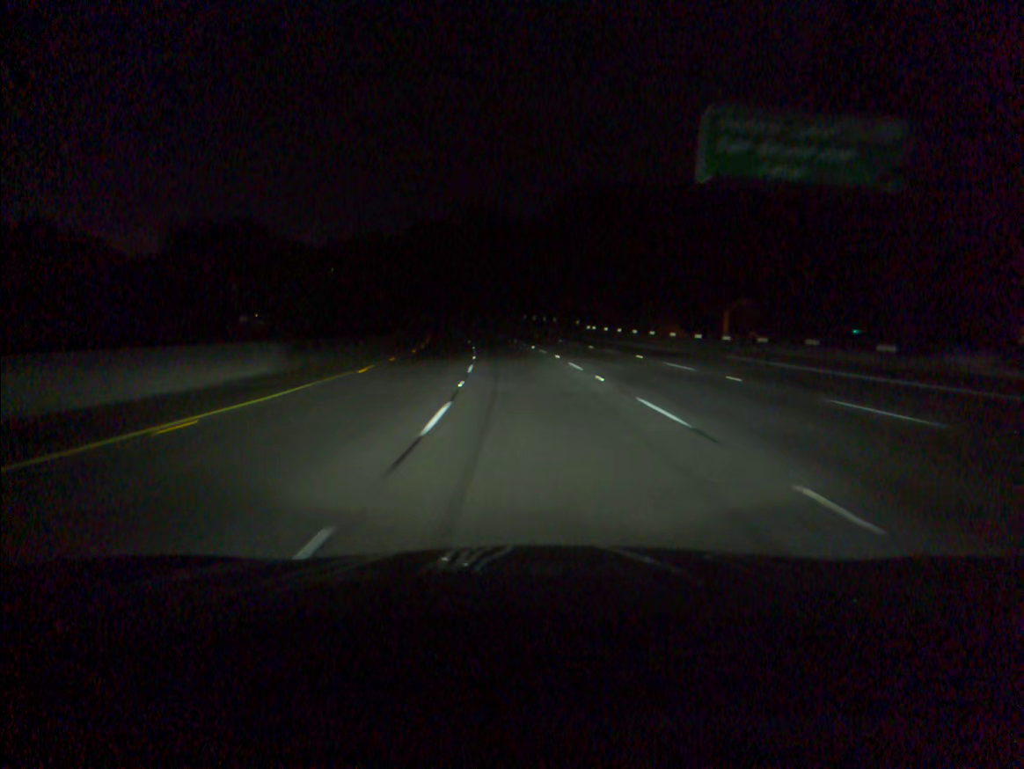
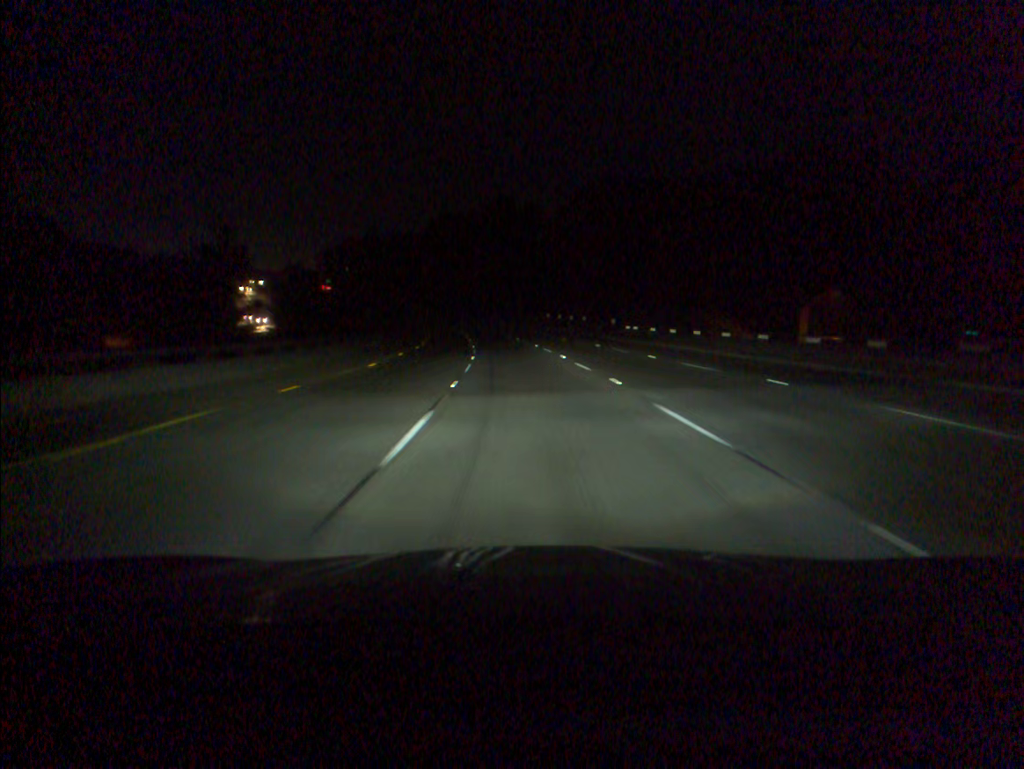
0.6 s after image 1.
(-0.2, +16.9) m; -2°
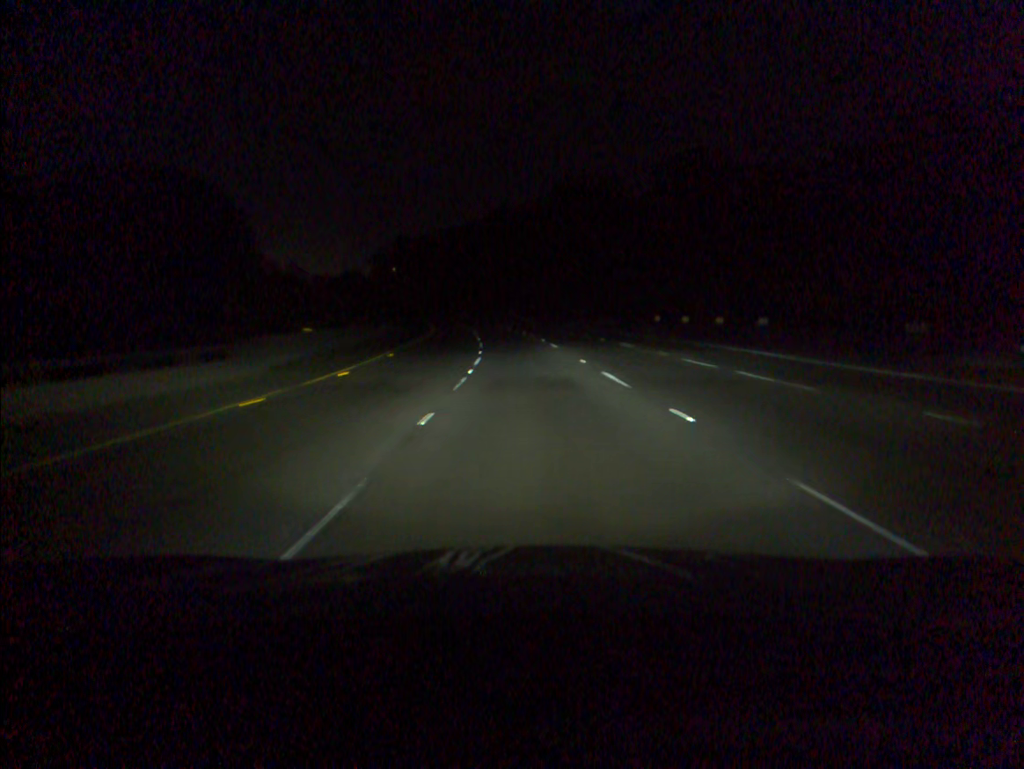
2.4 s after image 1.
(-2.2, +50.4) m; -5°
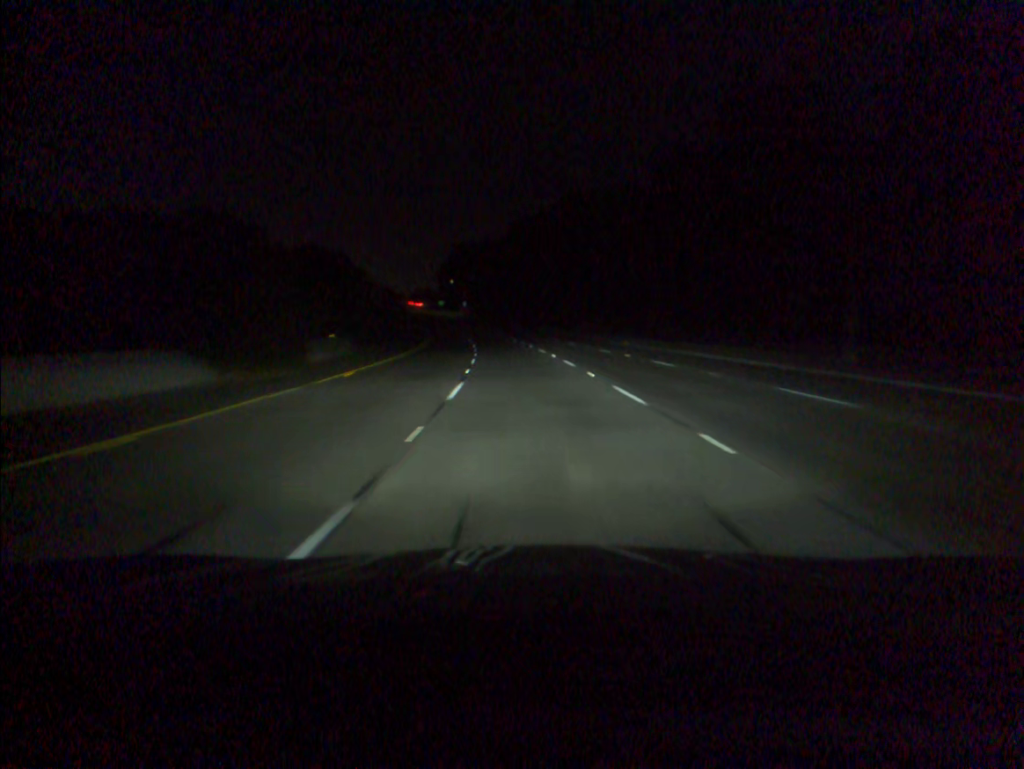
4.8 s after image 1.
(-3.2, +66.5) m; -6°
